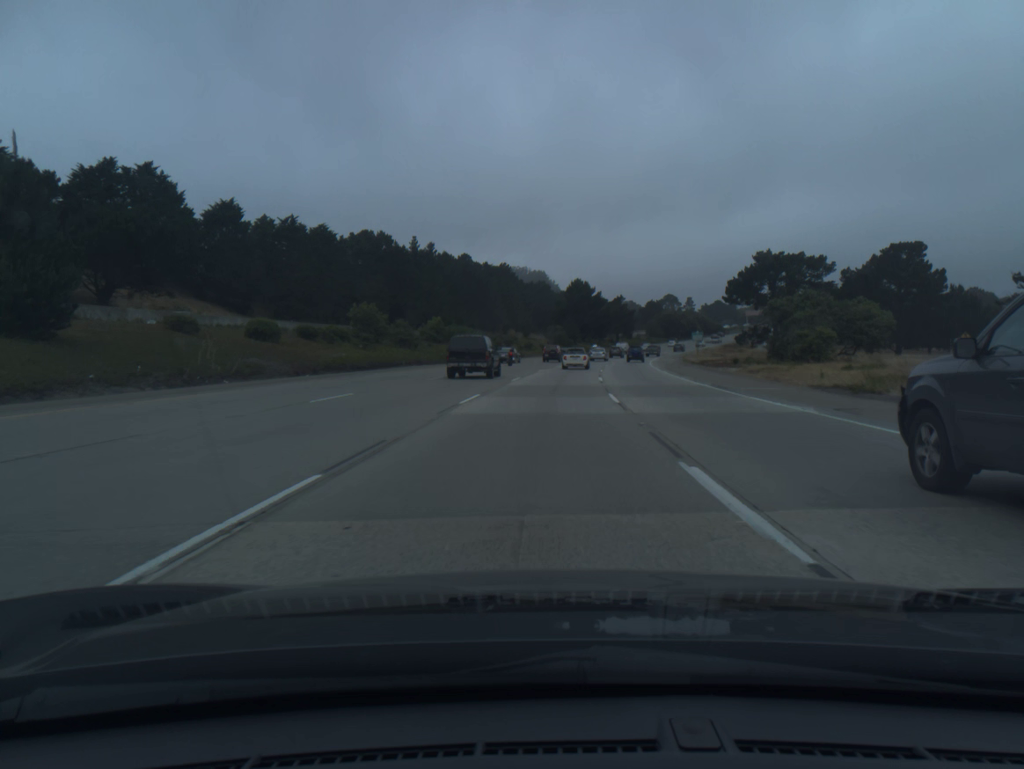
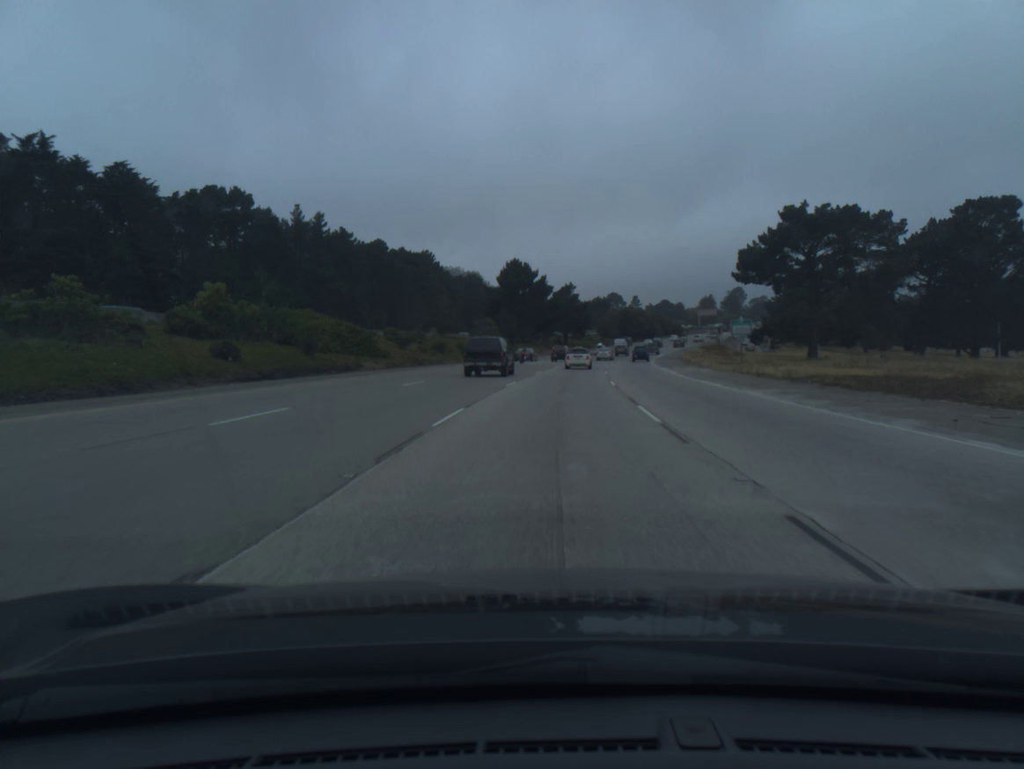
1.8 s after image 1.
(+1.9, +49.3) m; +5°
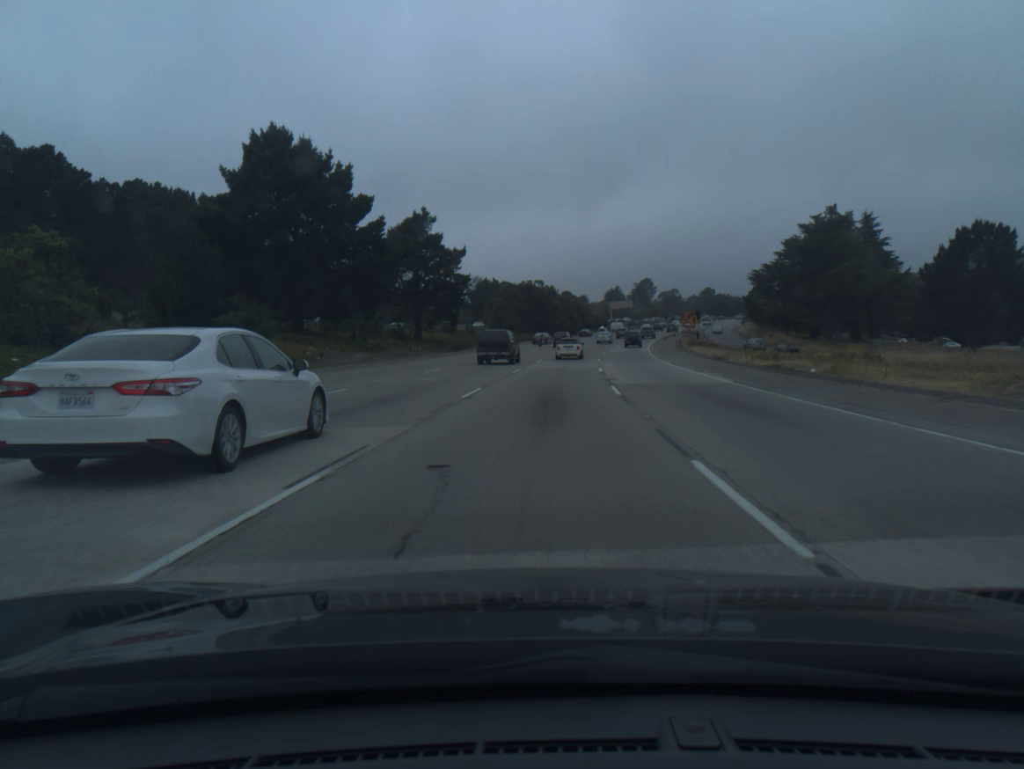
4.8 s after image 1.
(+6.1, +81.2) m; +8°
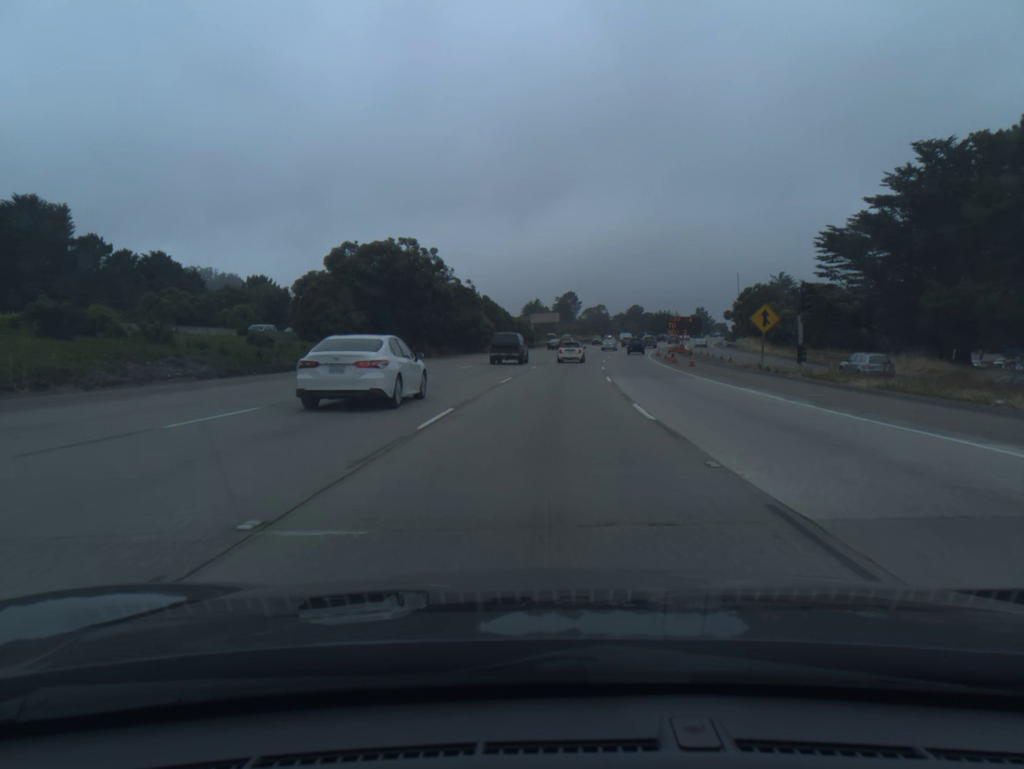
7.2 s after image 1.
(+3.2, +64.2) m; +6°
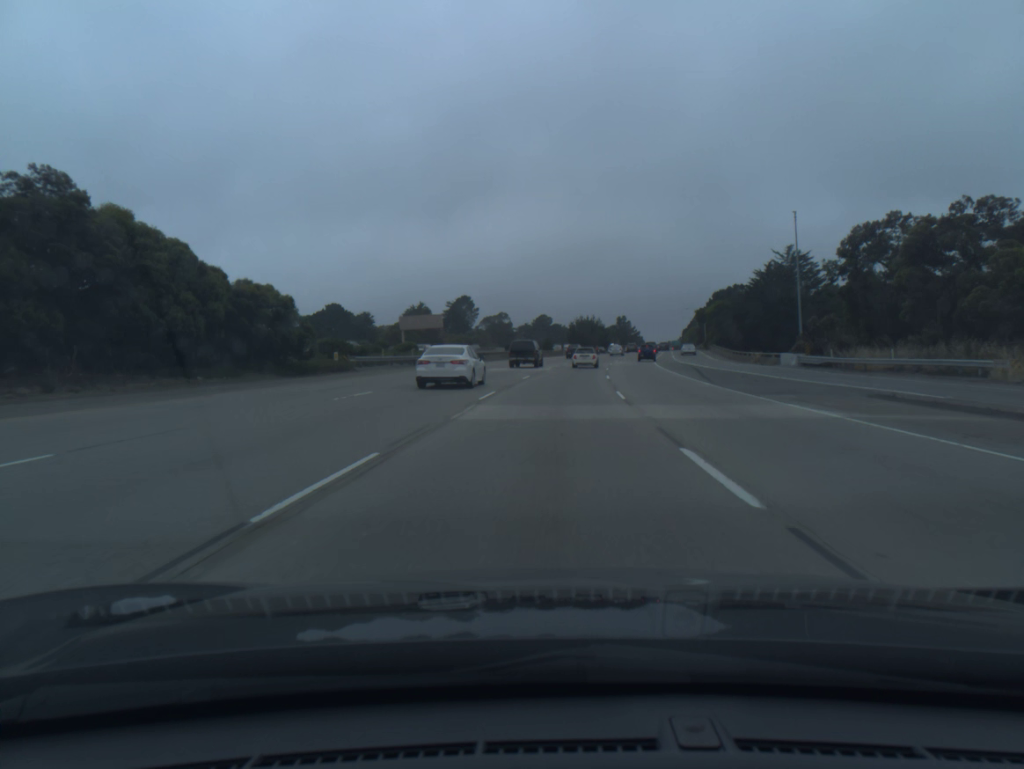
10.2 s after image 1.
(+5.2, +78.6) m; +7°
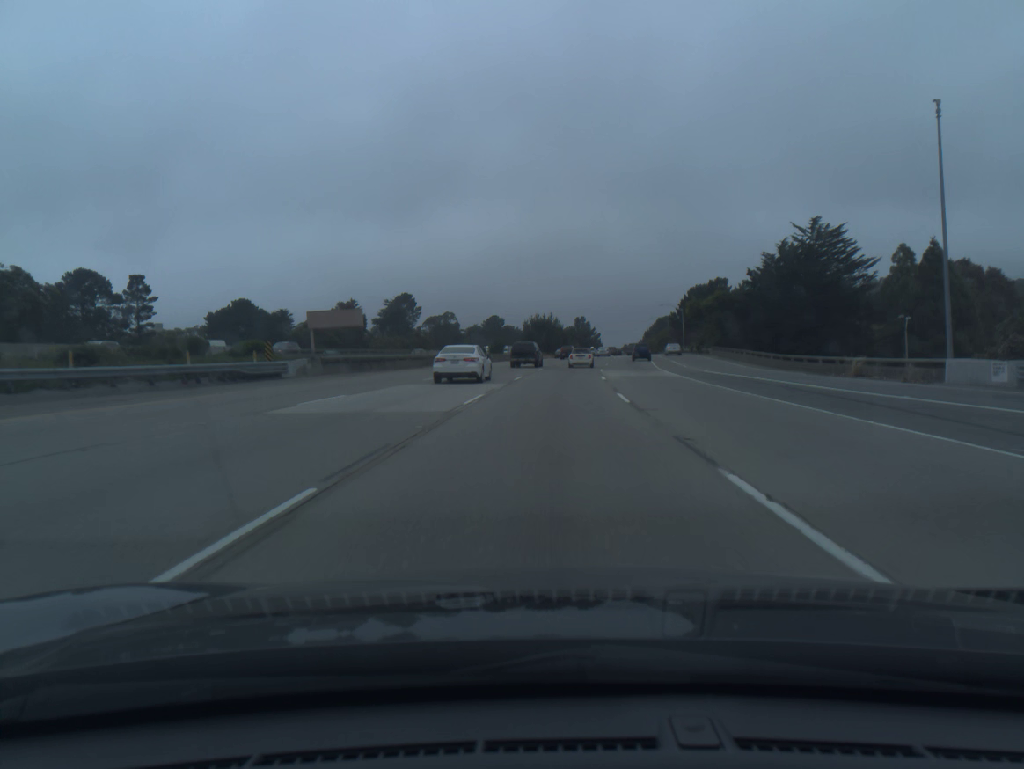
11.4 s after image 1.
(+0.9, +31.3) m; +3°
